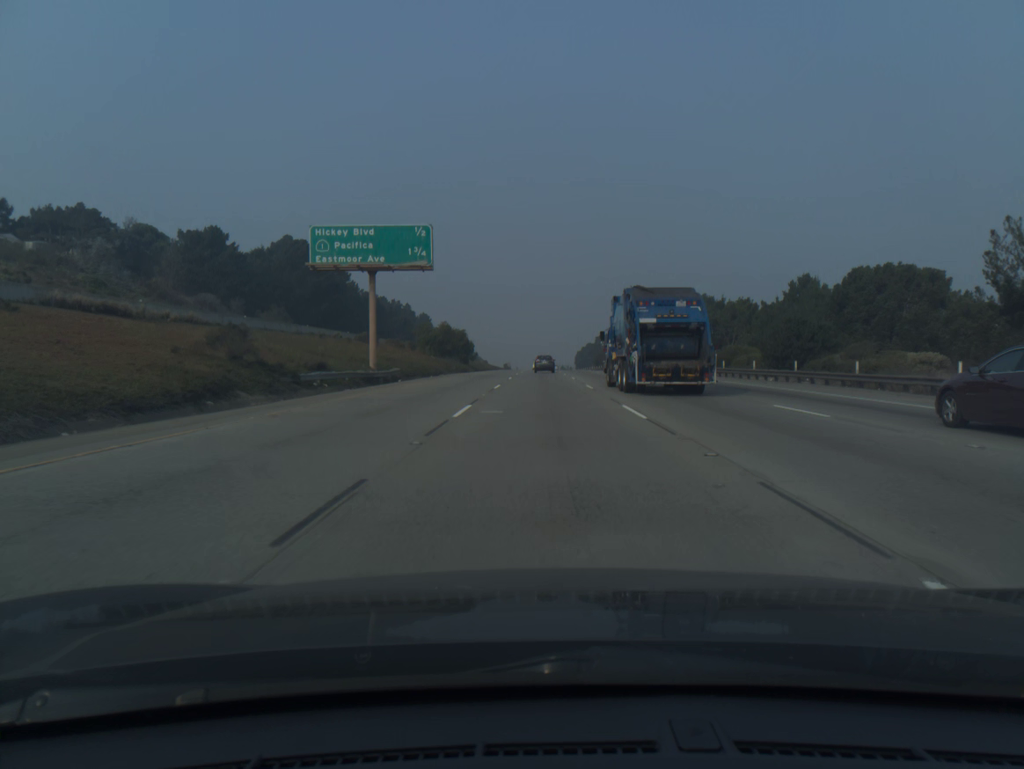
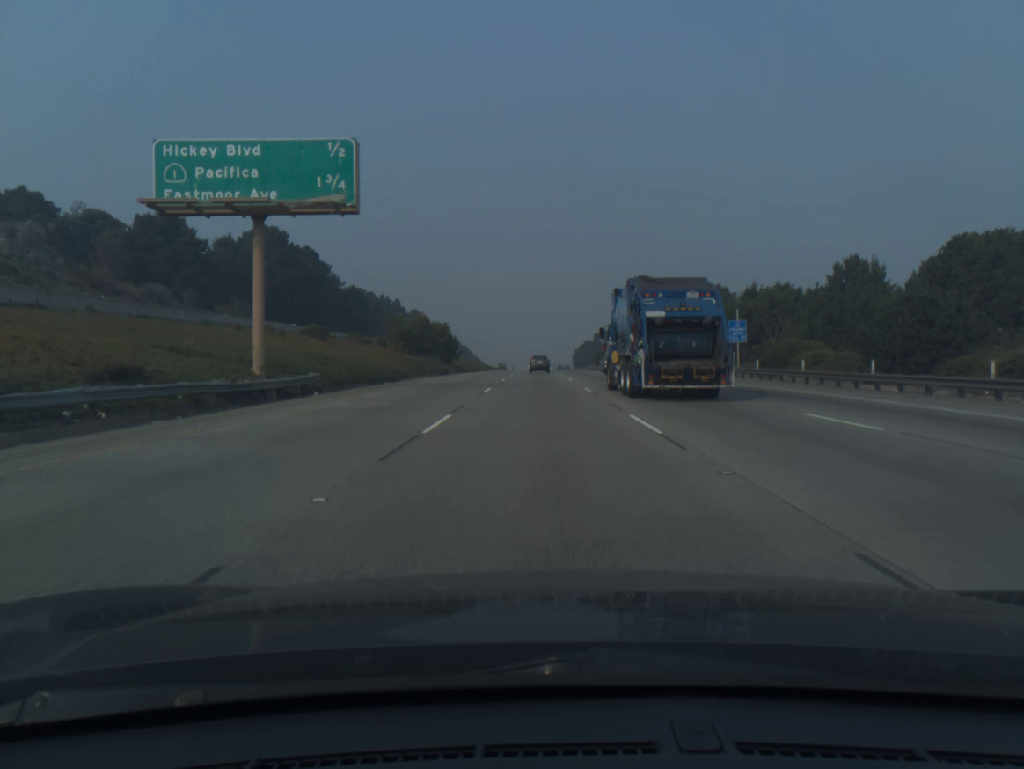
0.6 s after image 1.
(0.0, +17.4) m; 0°
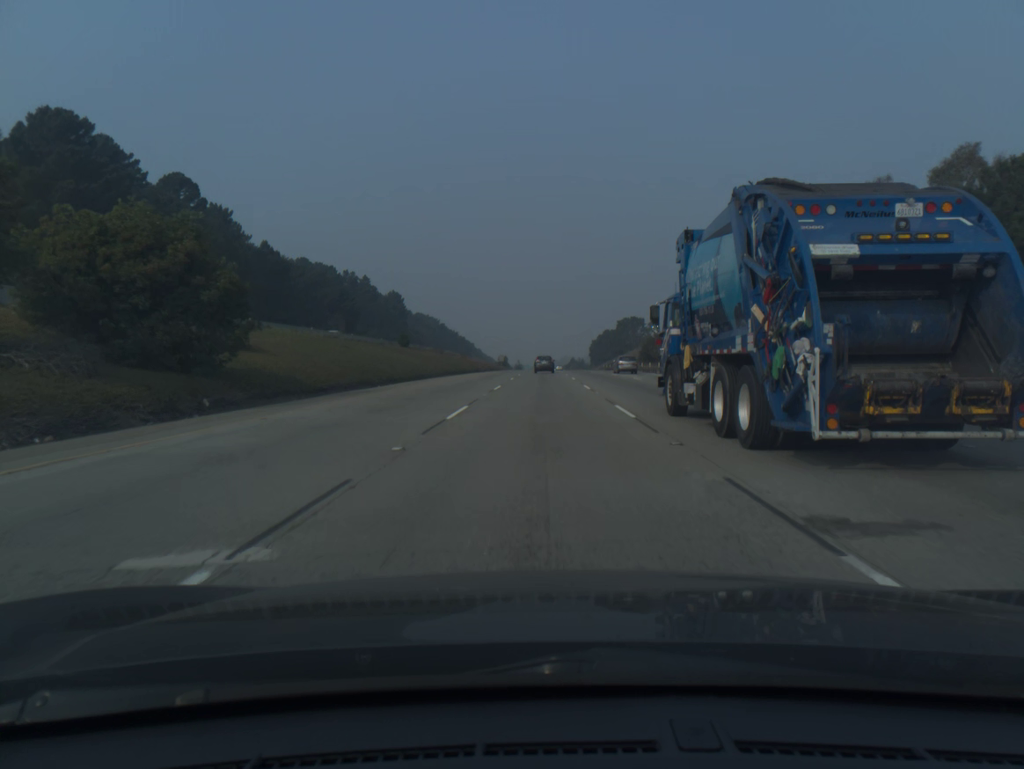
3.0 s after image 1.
(-0.4, +70.0) m; -1°
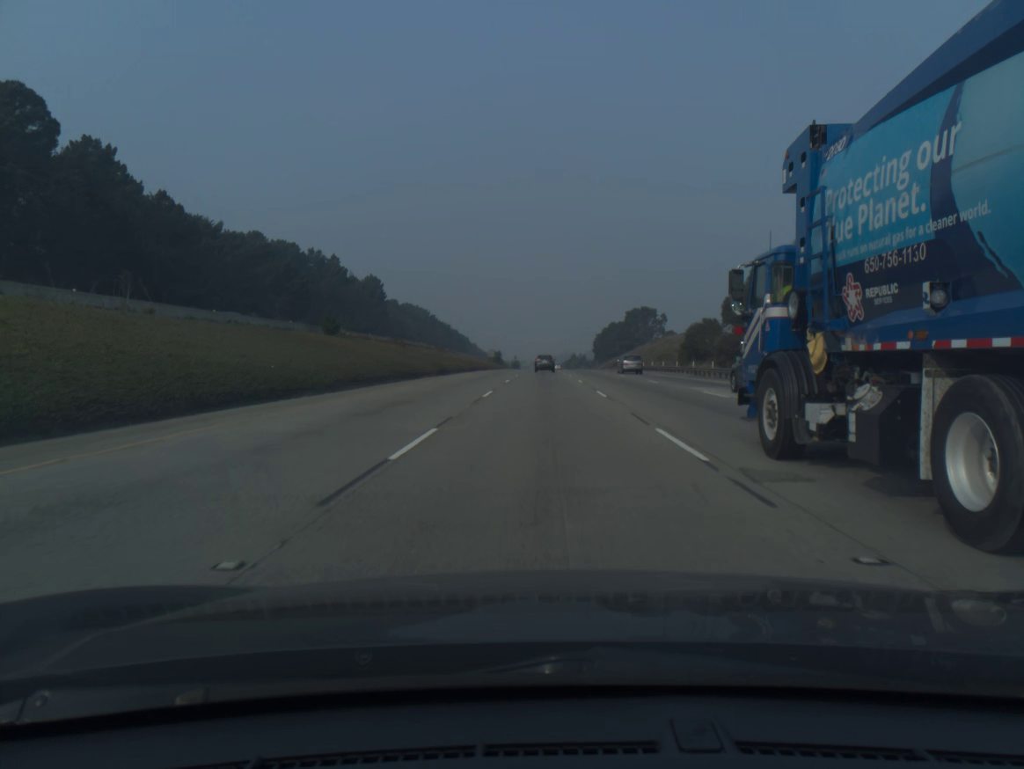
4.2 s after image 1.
(0.0, +35.4) m; 0°
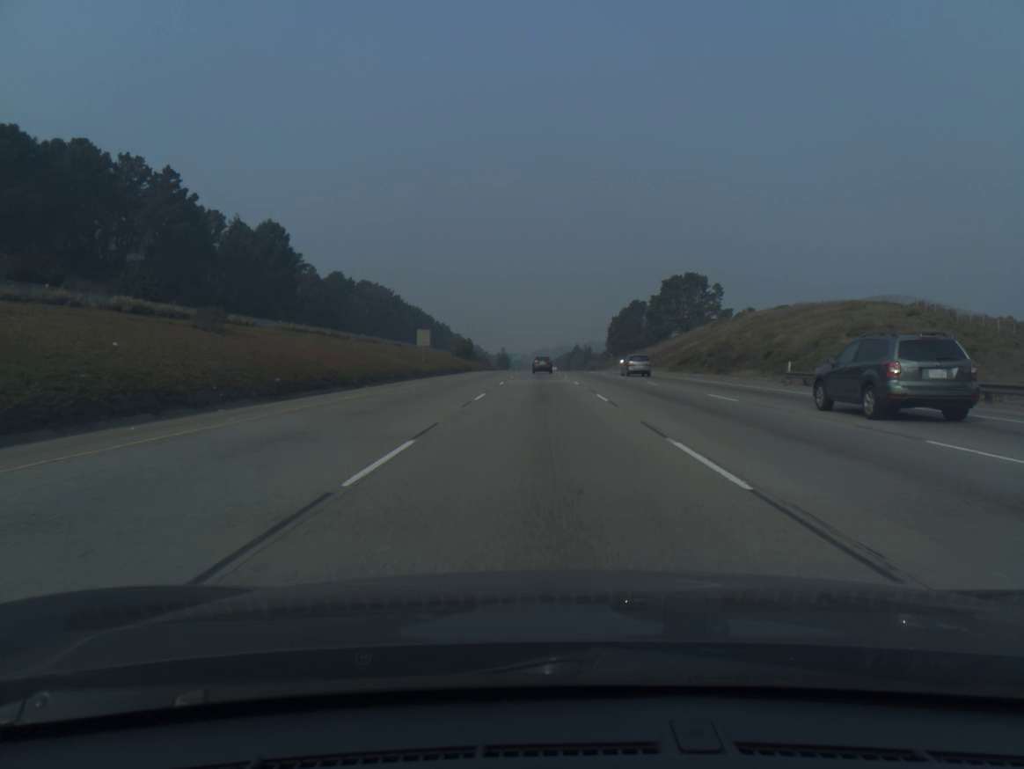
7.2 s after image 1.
(+0.3, +89.3) m; 0°
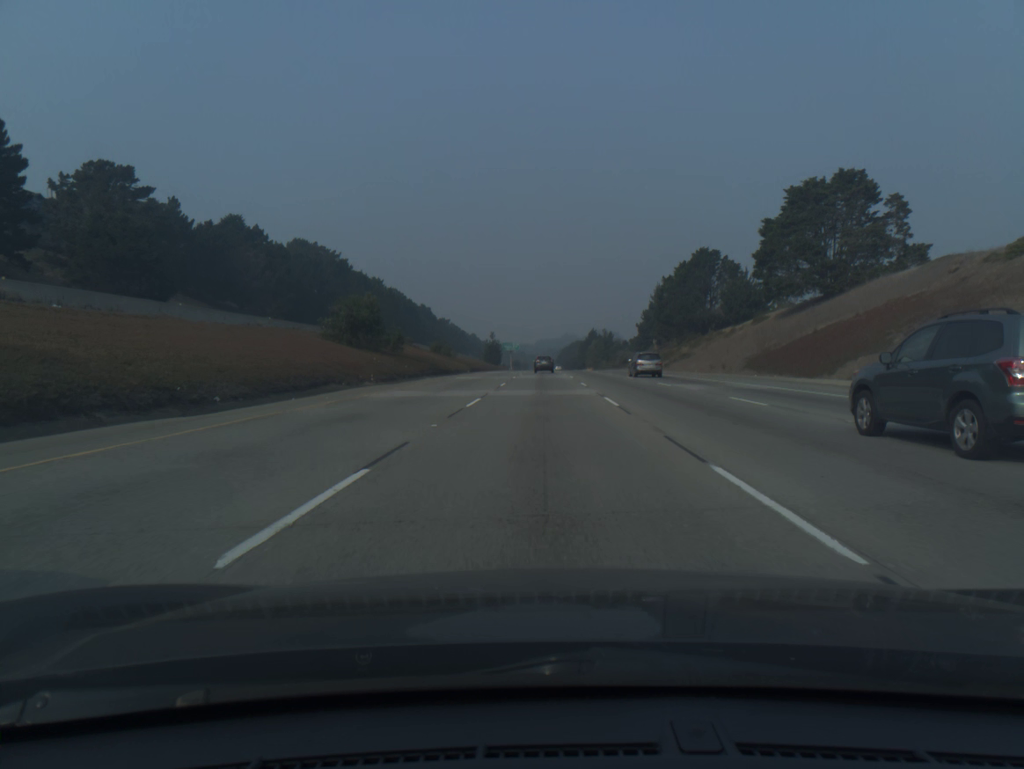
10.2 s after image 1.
(-0.2, +90.4) m; 0°
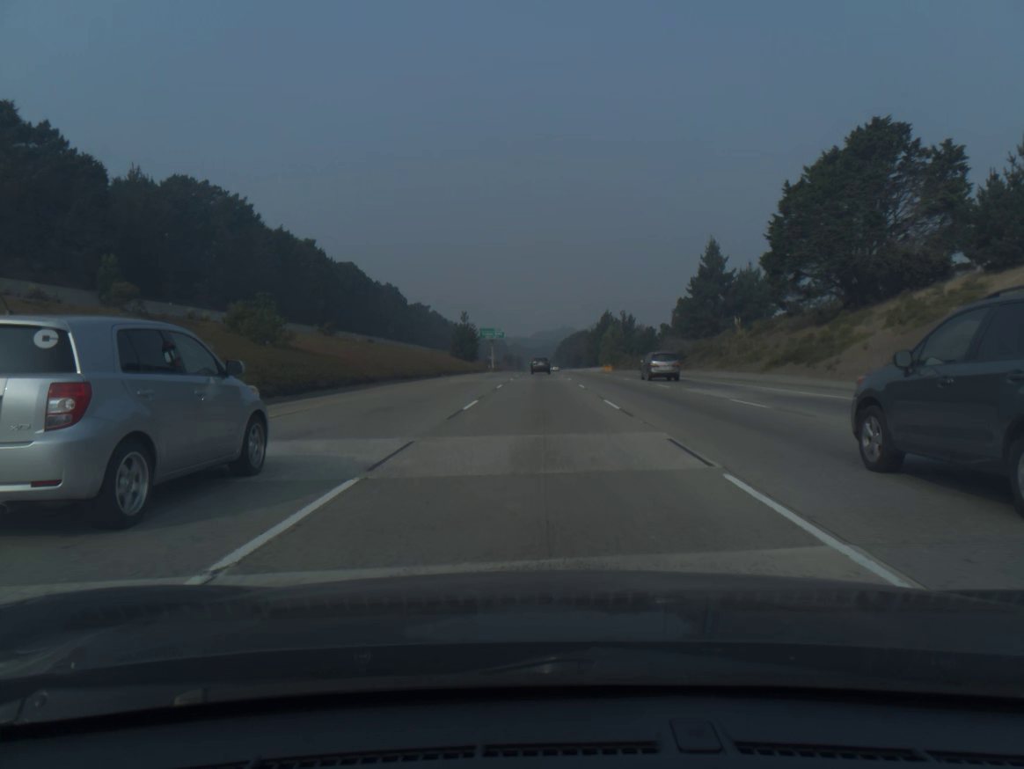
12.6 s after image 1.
(+0.2, +73.6) m; 0°
